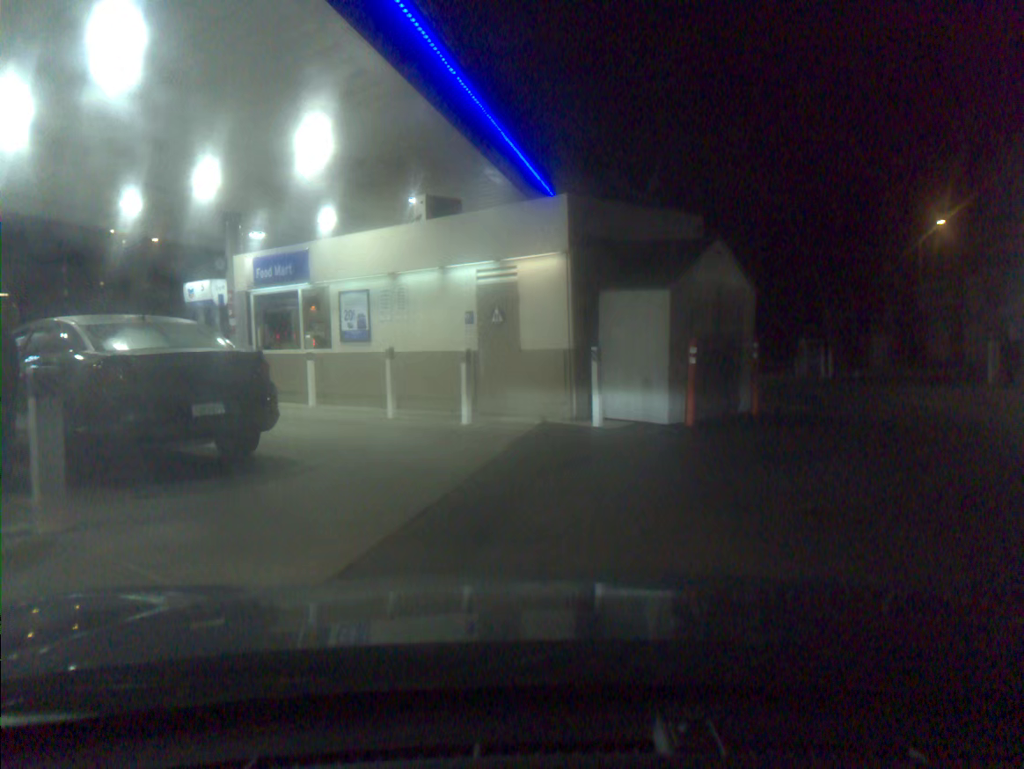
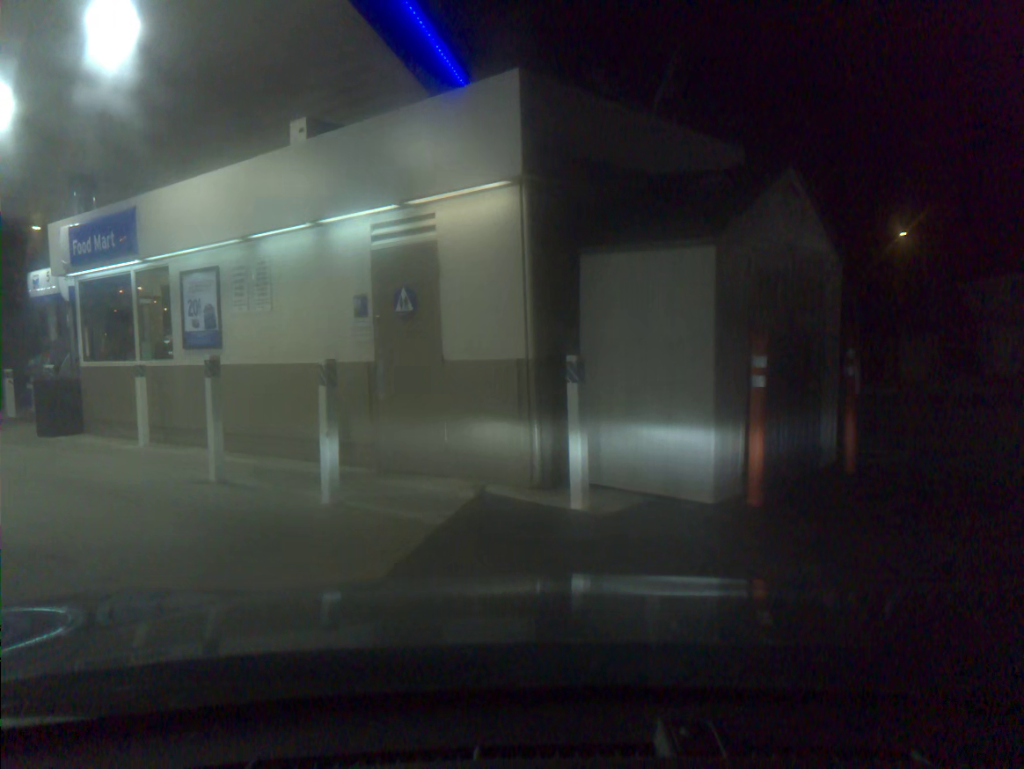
(0.0, +5.1) m; -8°
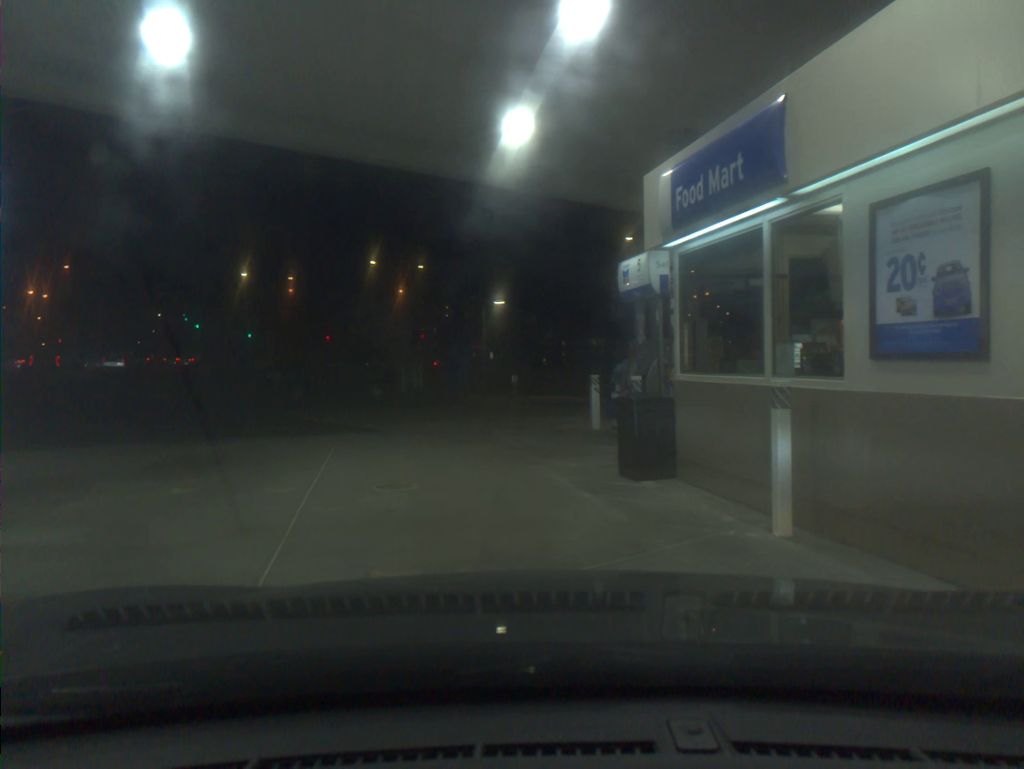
(-2.4, +4.9) m; -41°
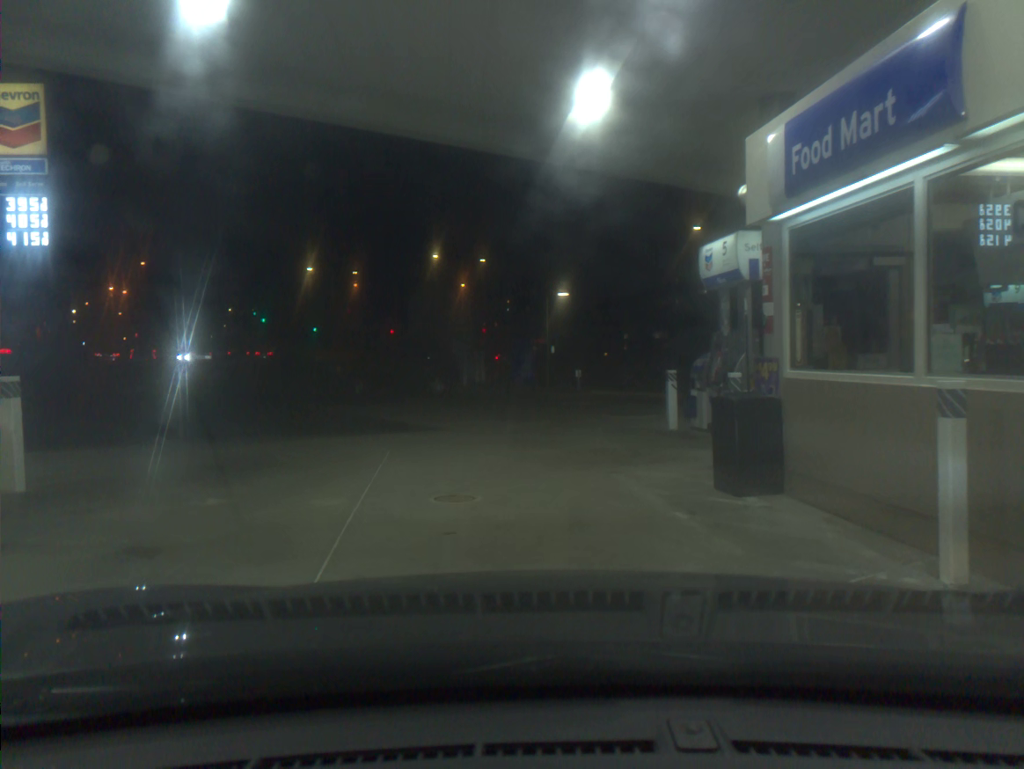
(0.0, +1.1) m; -4°
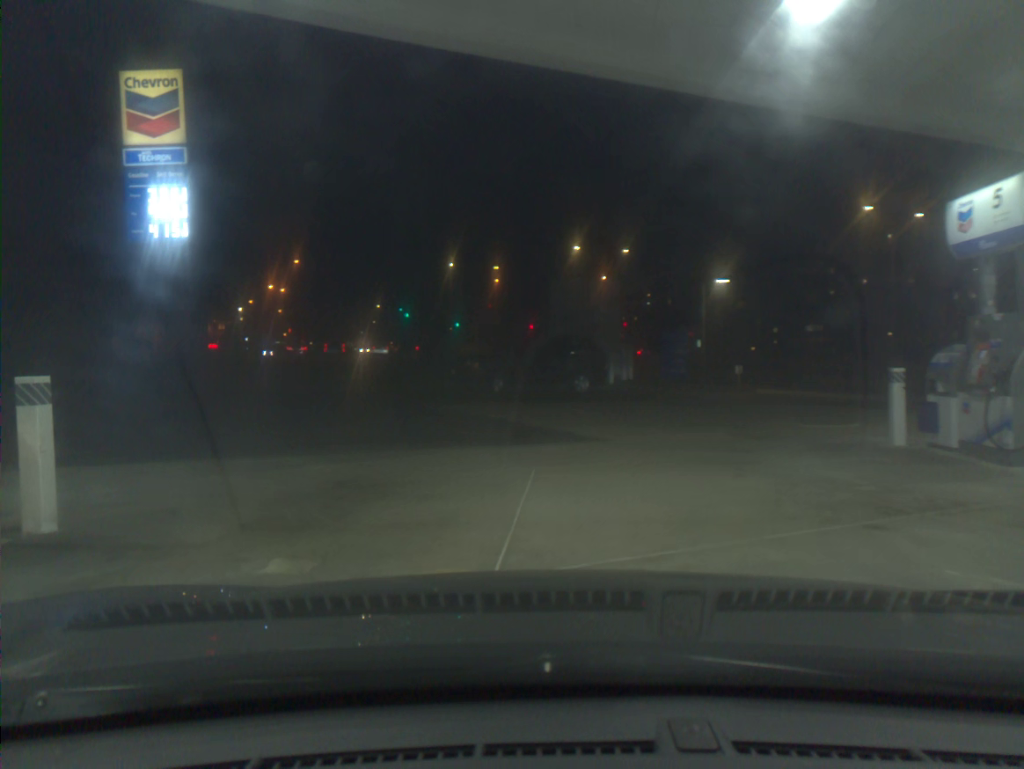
(-0.2, +2.6) m; -10°
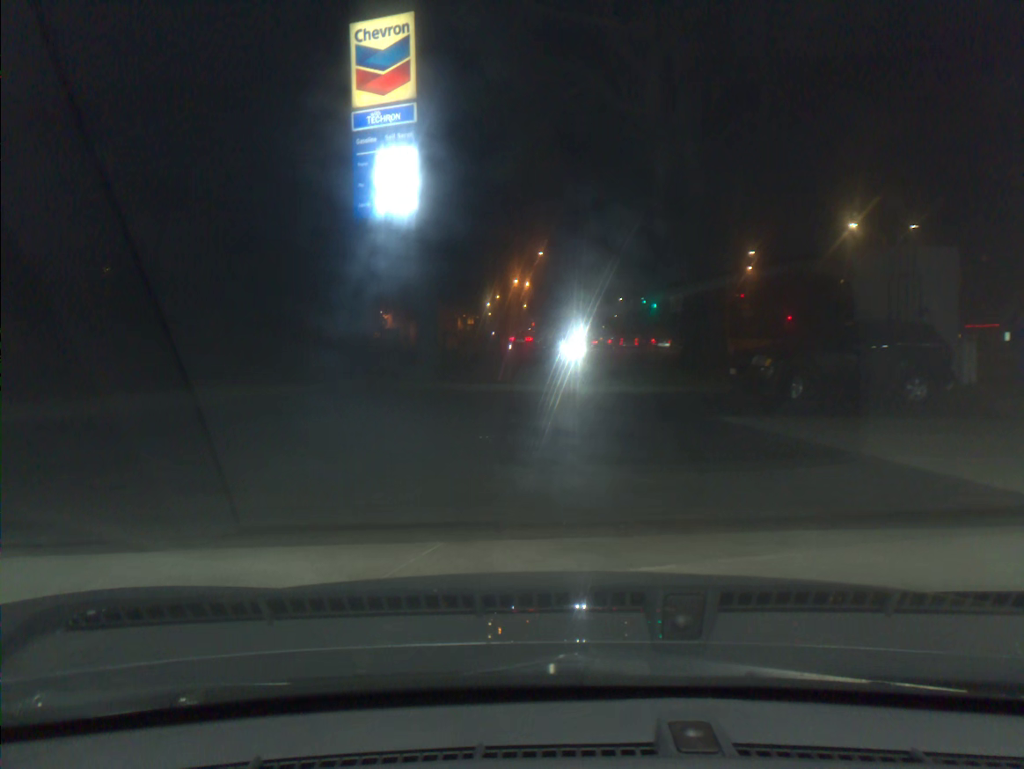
(-0.6, +4.4) m; -13°
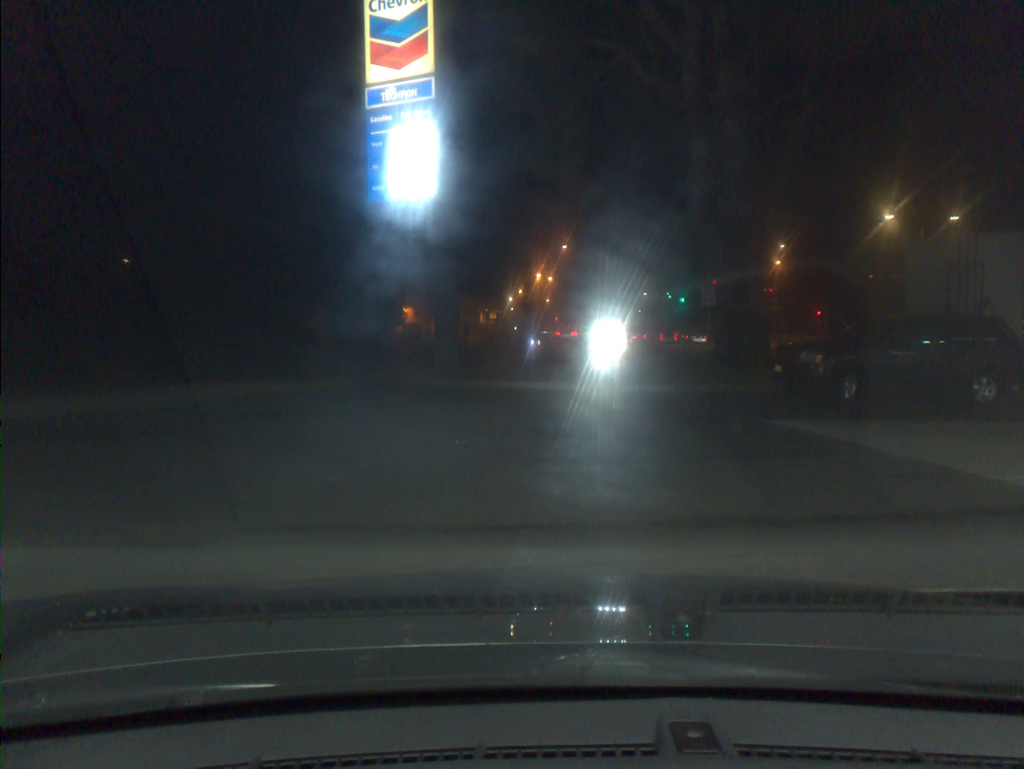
(0.0, +1.2) m; +1°
